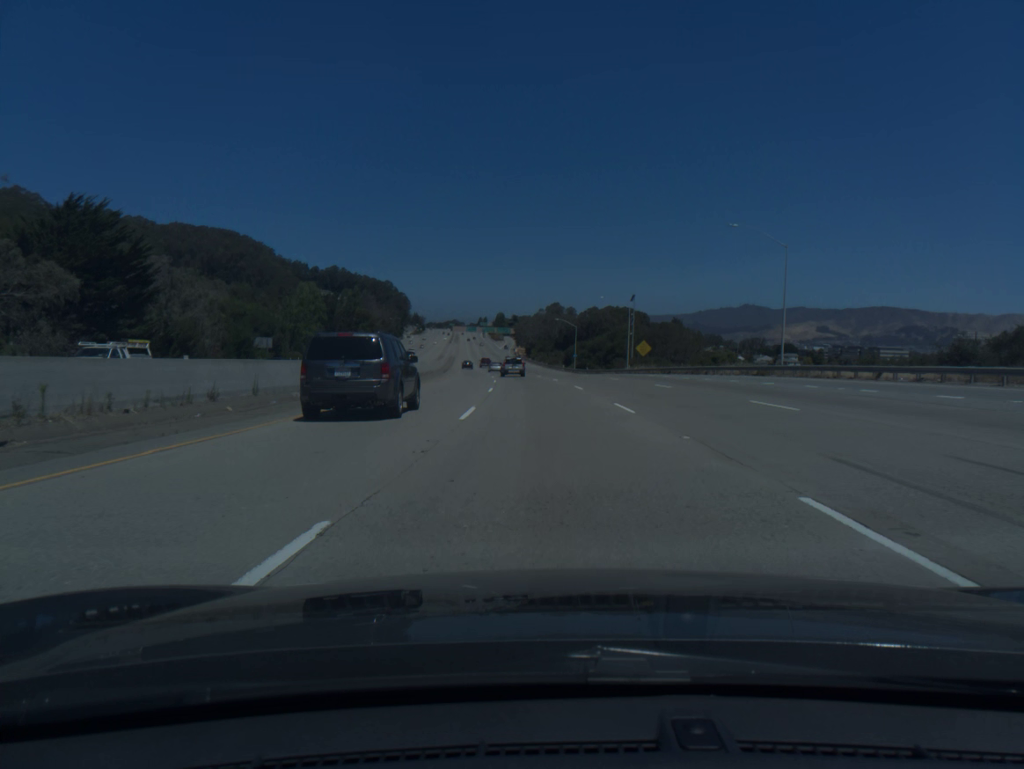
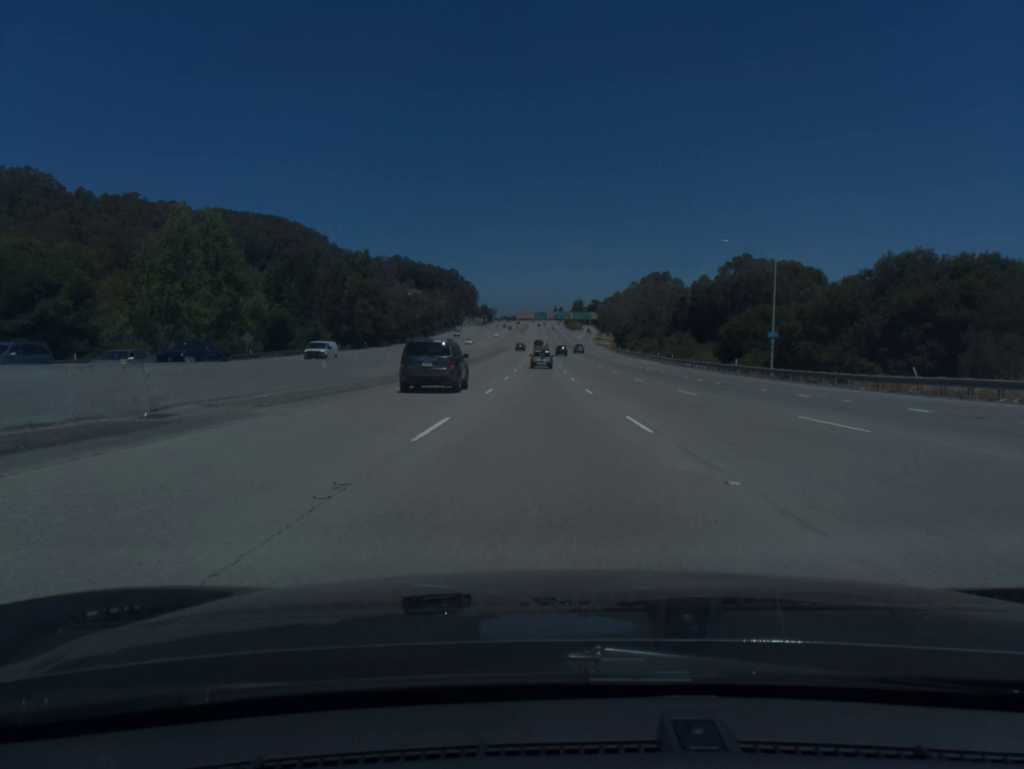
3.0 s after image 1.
(-4.8, +91.8) m; -6°
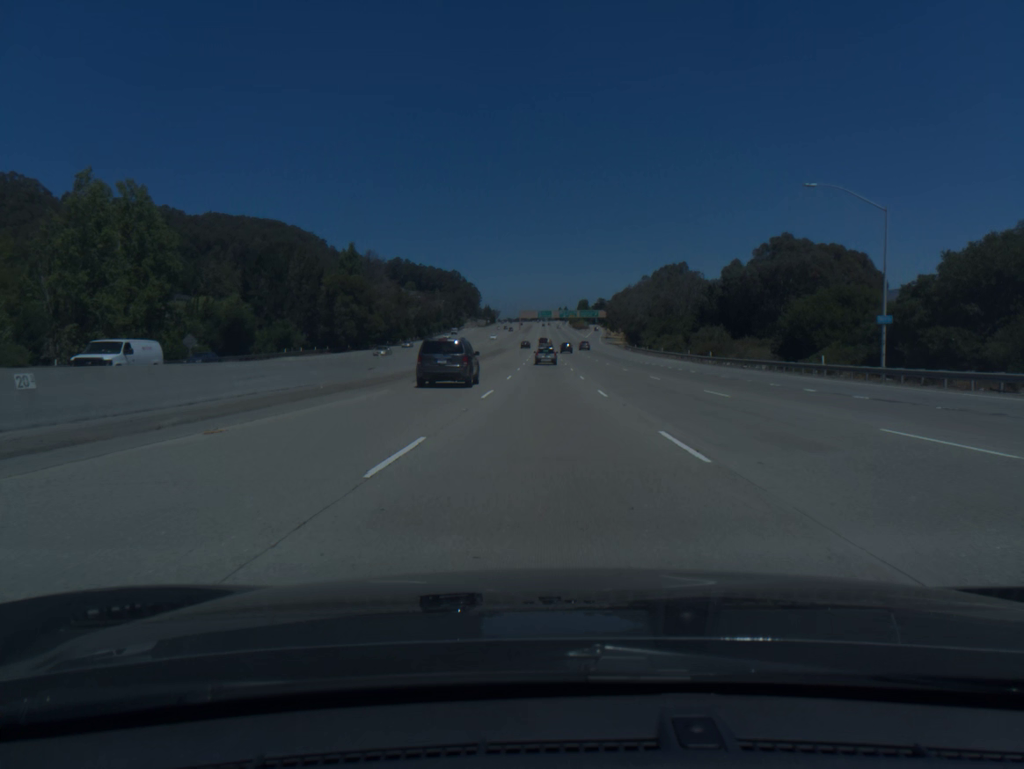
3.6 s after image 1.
(-0.1, +18.5) m; 0°
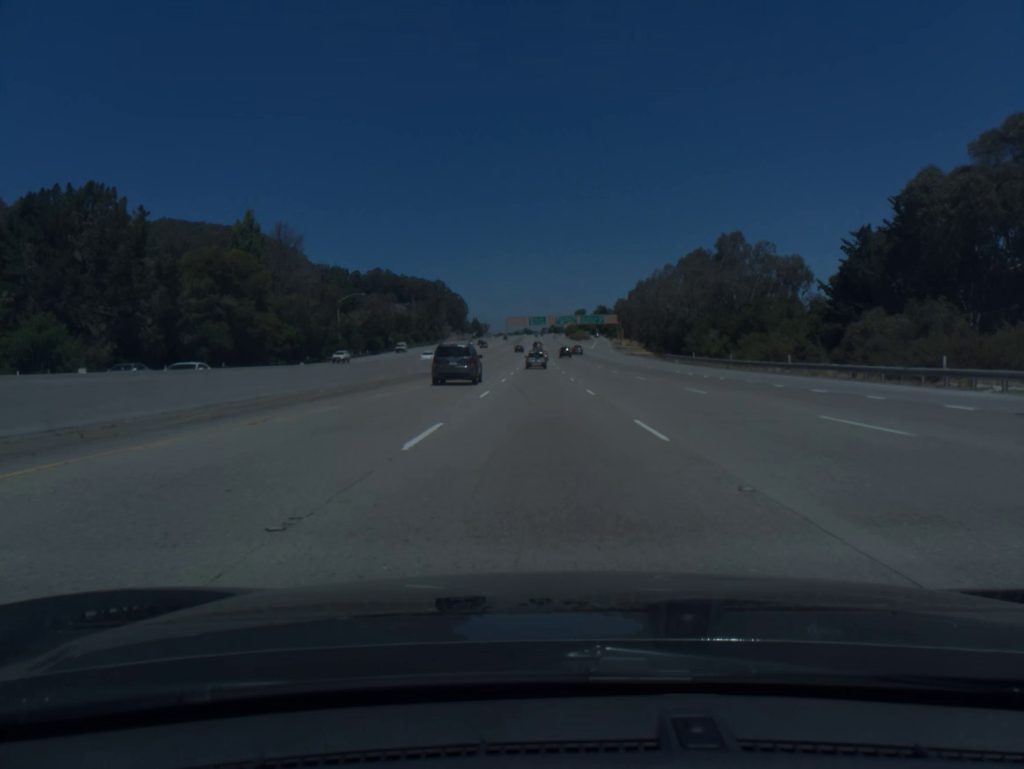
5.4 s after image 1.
(+0.2, +55.7) m; 0°
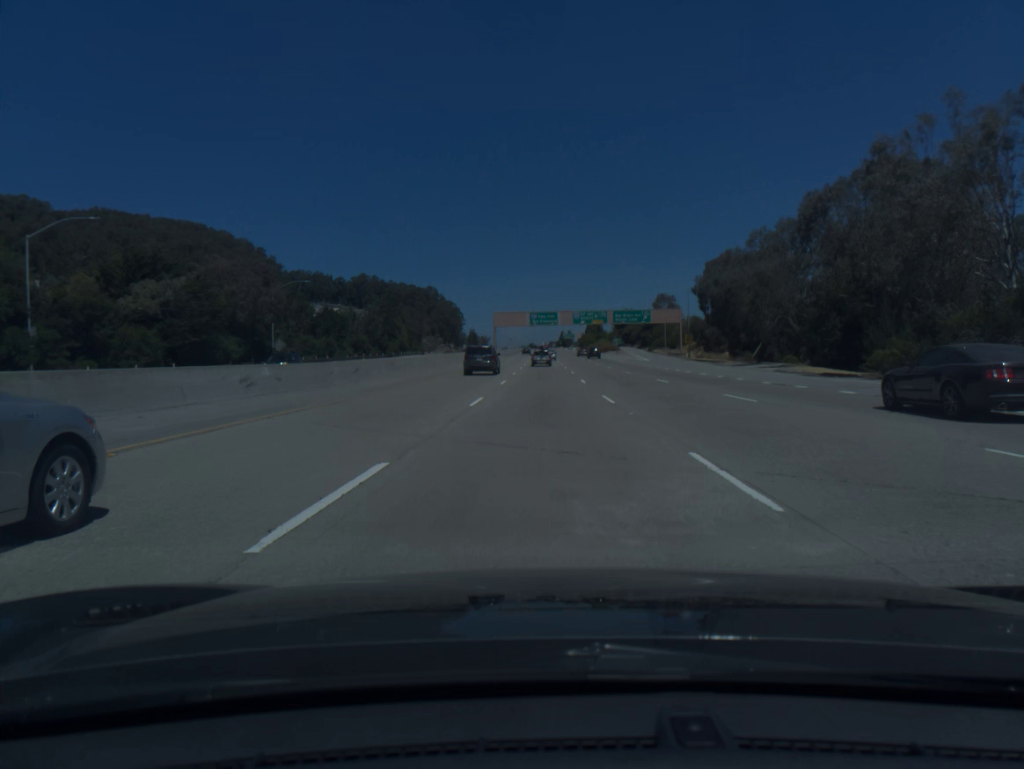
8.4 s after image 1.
(-0.5, +93.0) m; 0°
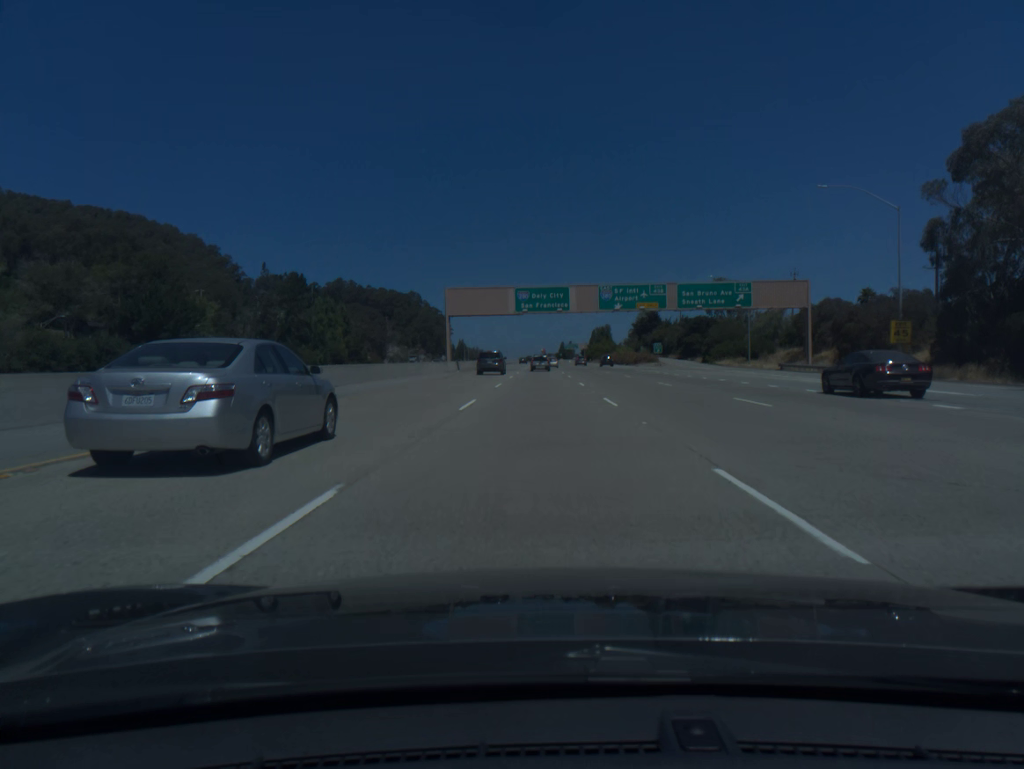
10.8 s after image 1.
(+0.2, +74.6) m; 0°
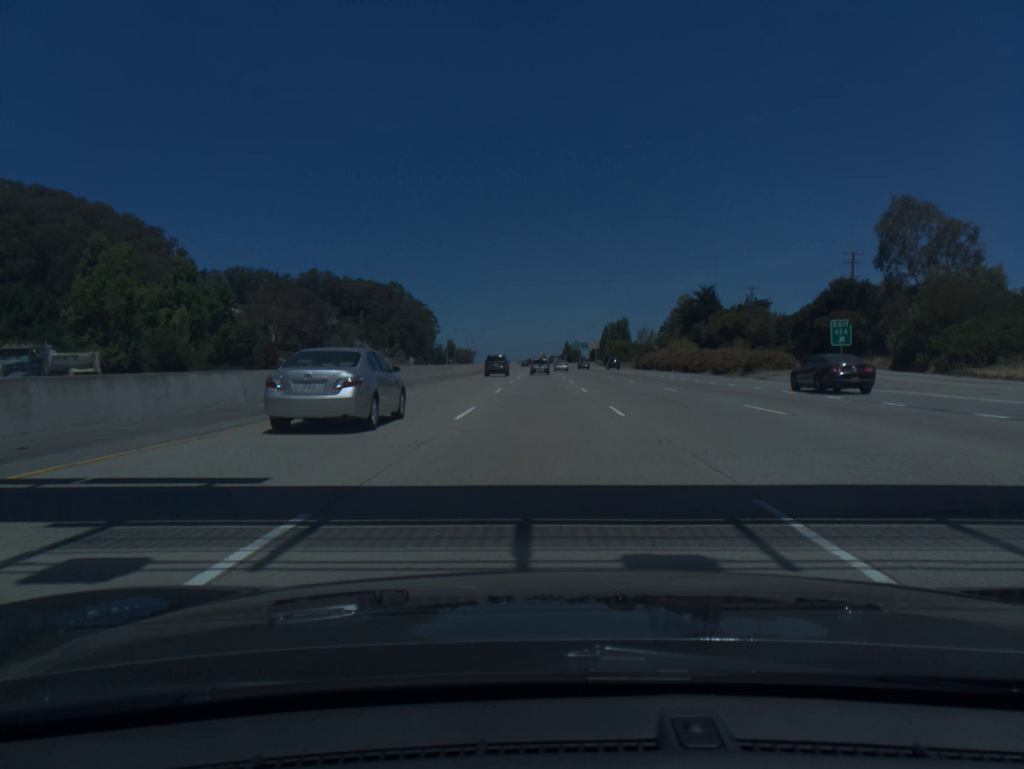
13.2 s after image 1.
(-0.1, +74.5) m; 0°
